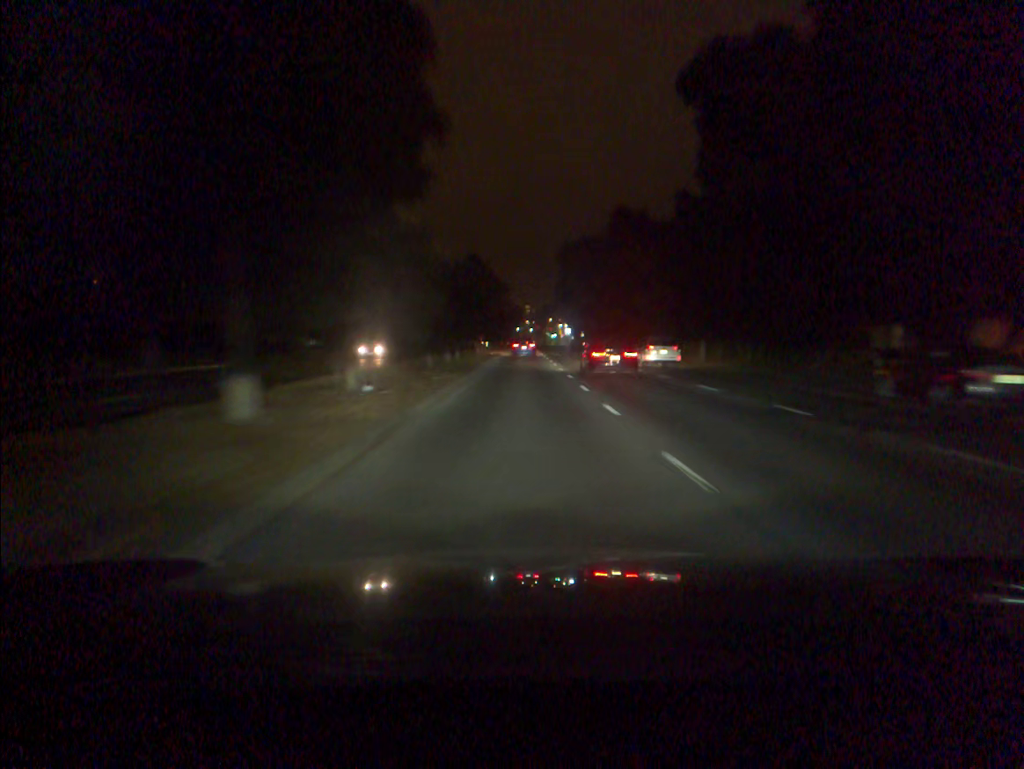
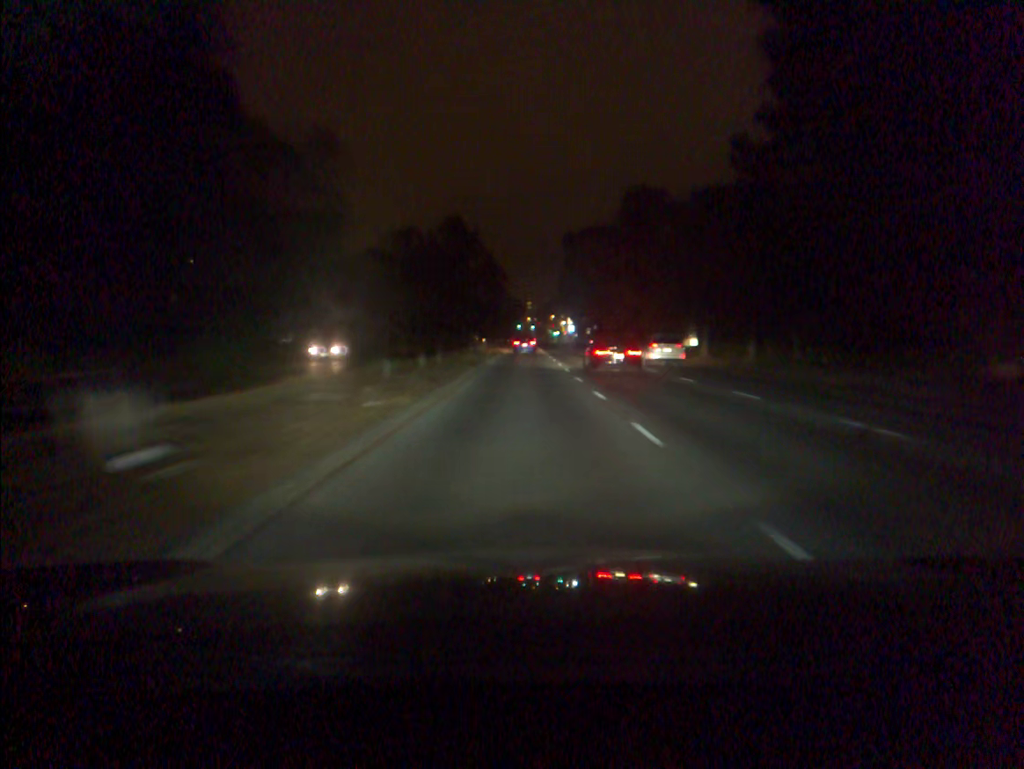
(0.0, +11.0) m; 0°
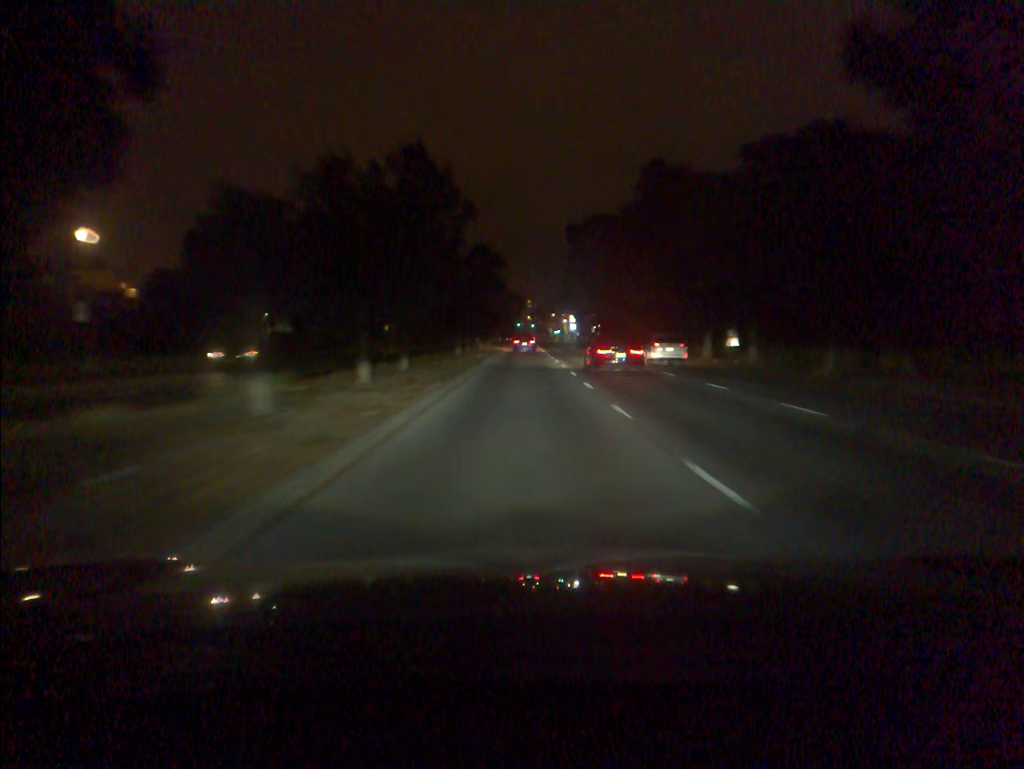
(0.0, +11.3) m; 0°
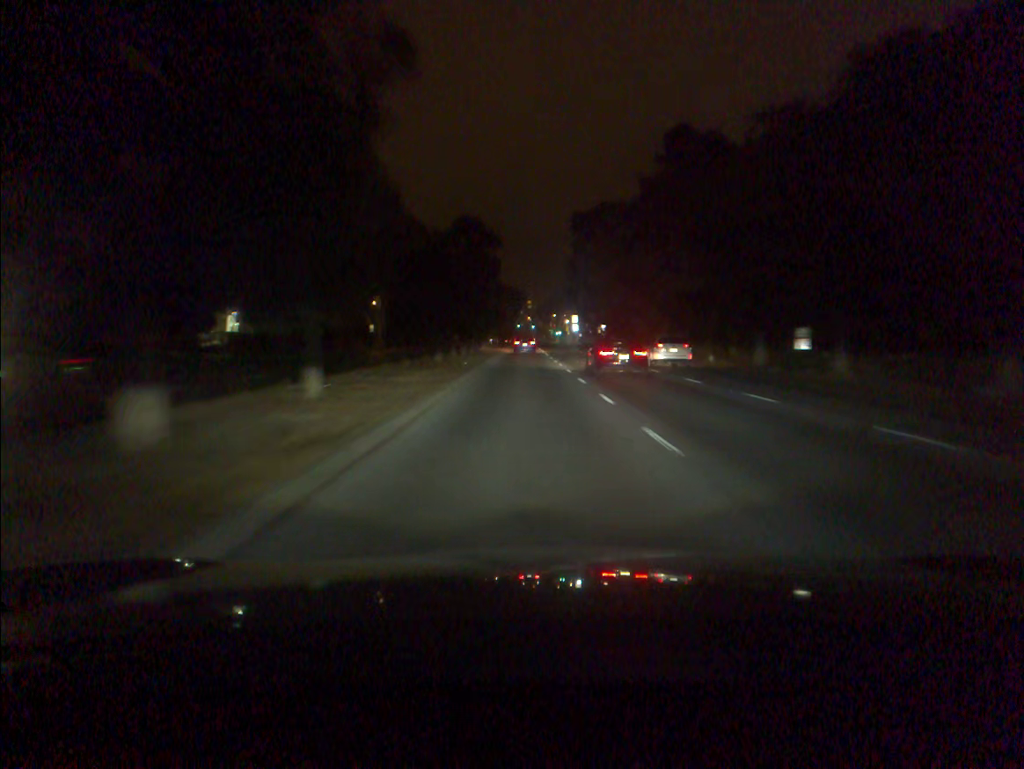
(0.0, +11.6) m; 0°
